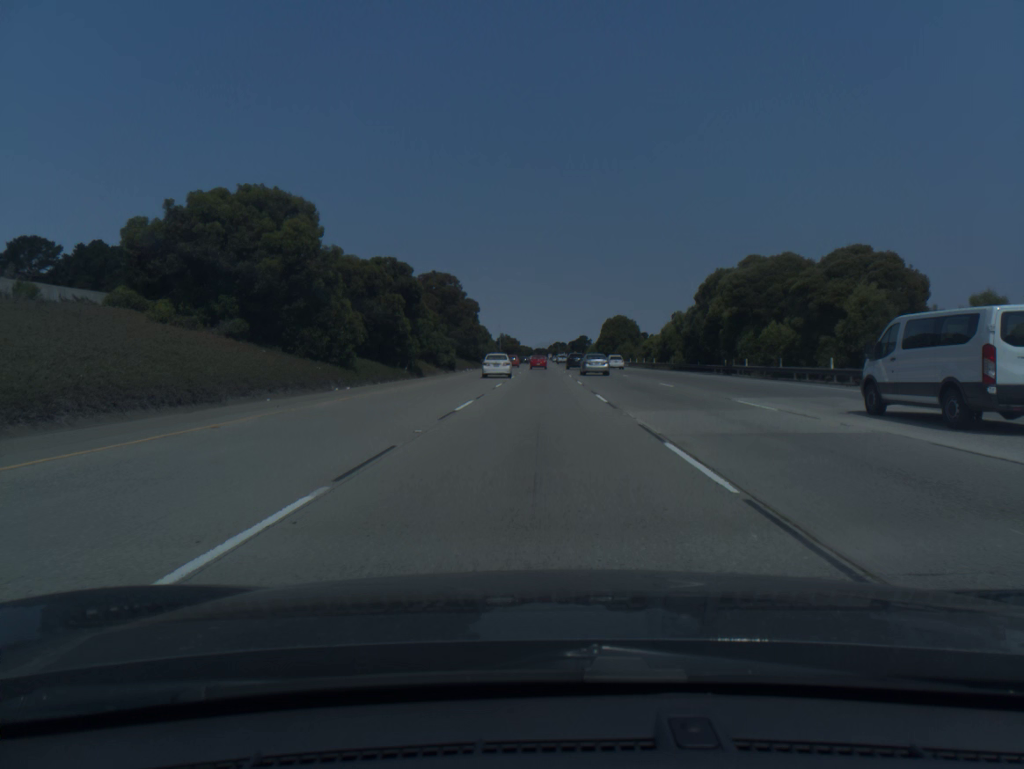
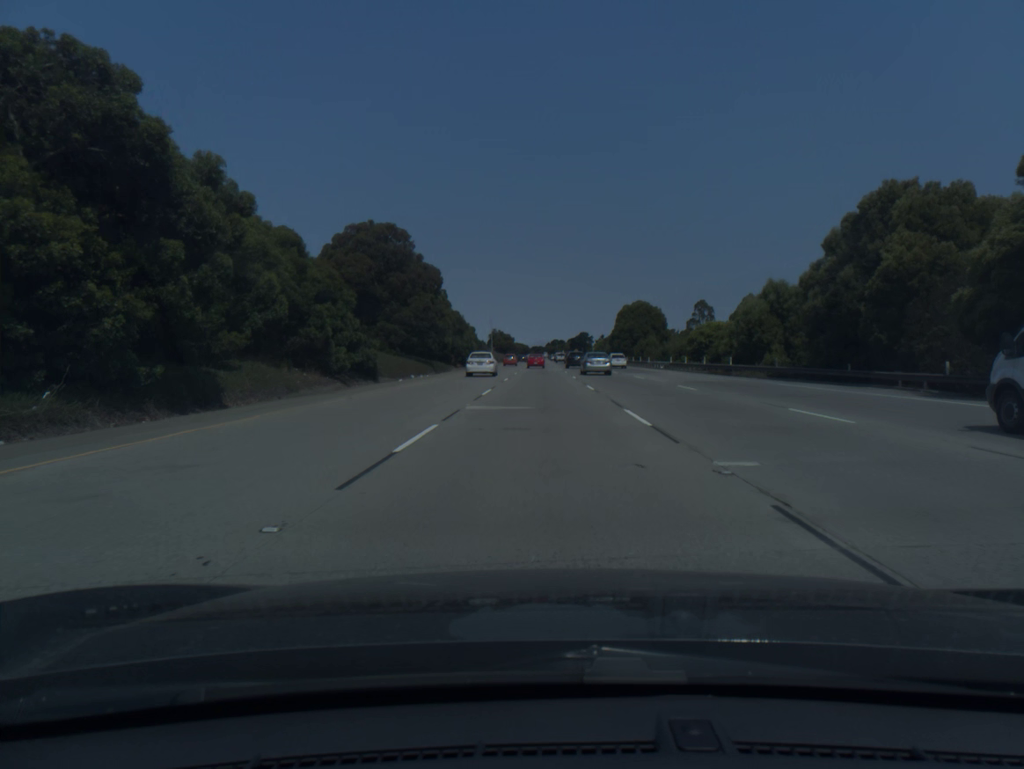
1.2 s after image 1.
(+0.1, +37.2) m; 0°
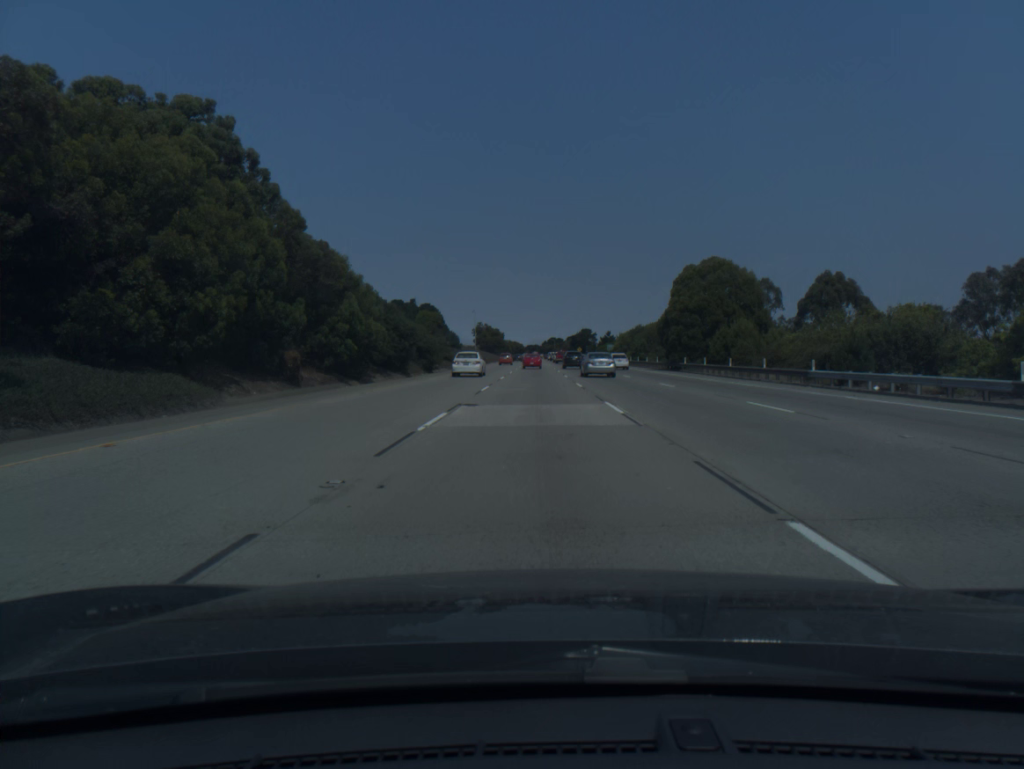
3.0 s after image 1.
(+0.1, +55.6) m; 0°
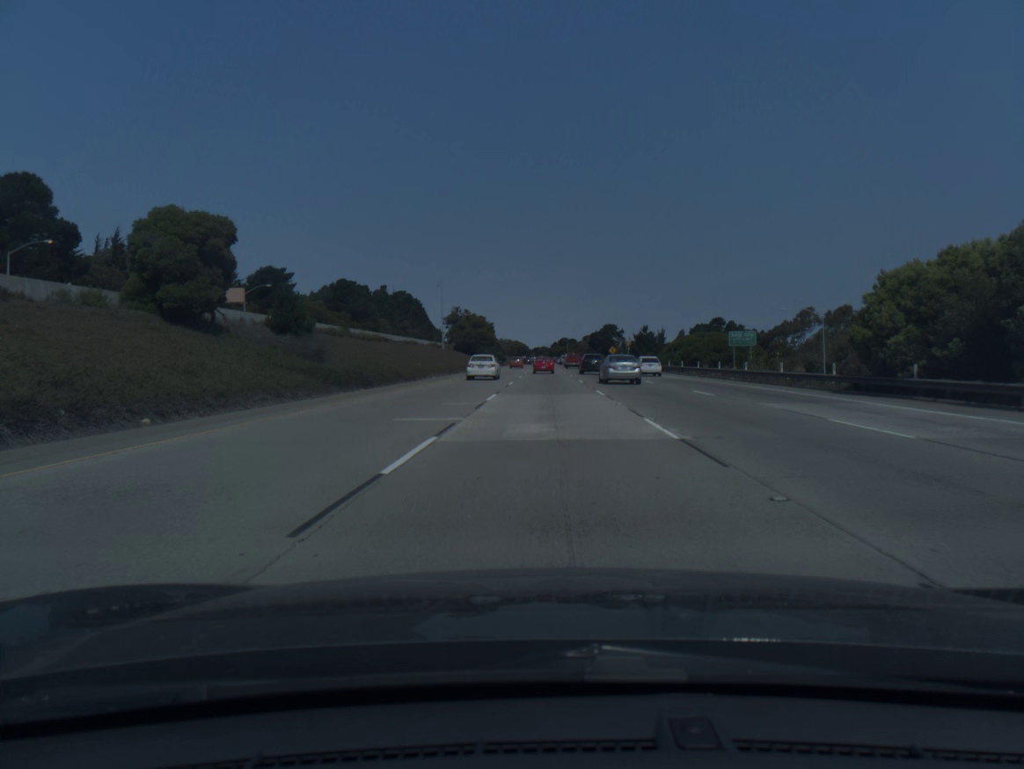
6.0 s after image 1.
(-0.7, +92.3) m; -1°
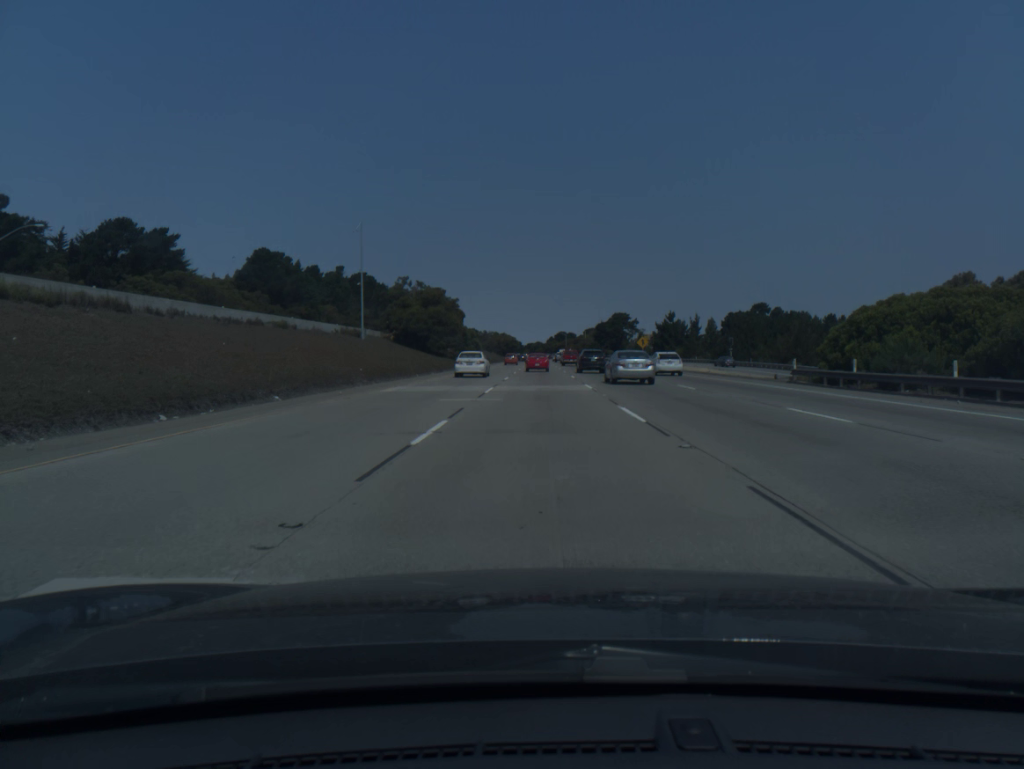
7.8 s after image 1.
(+0.3, +56.2) m; 0°
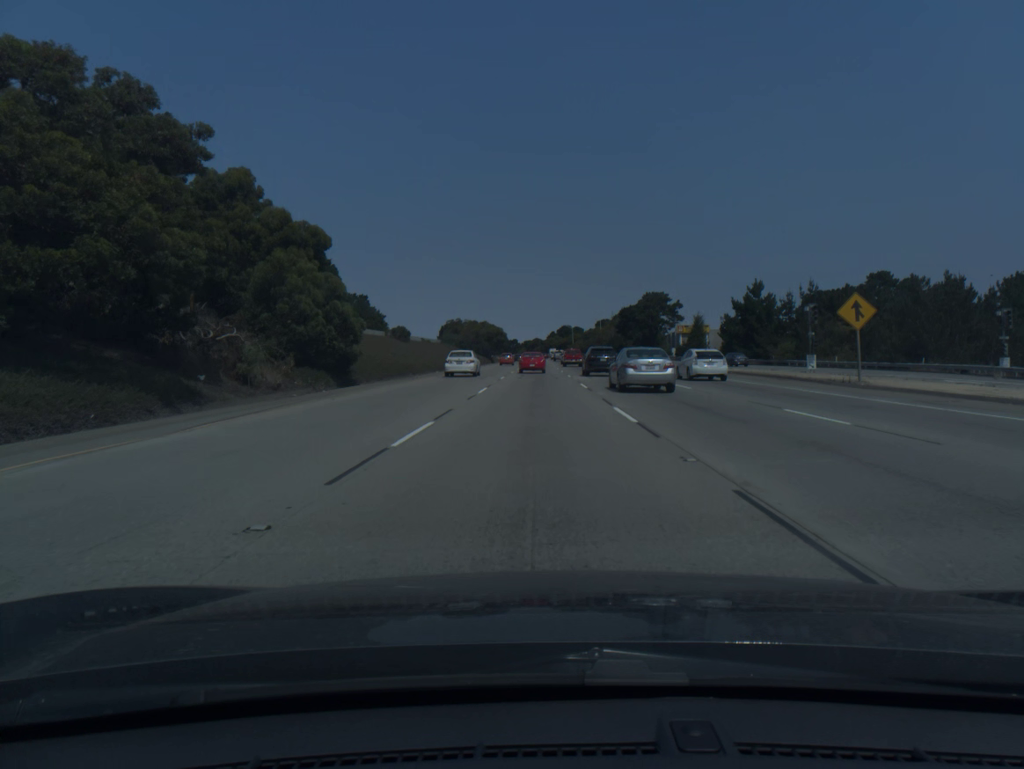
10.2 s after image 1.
(+0.1, +73.3) m; 0°
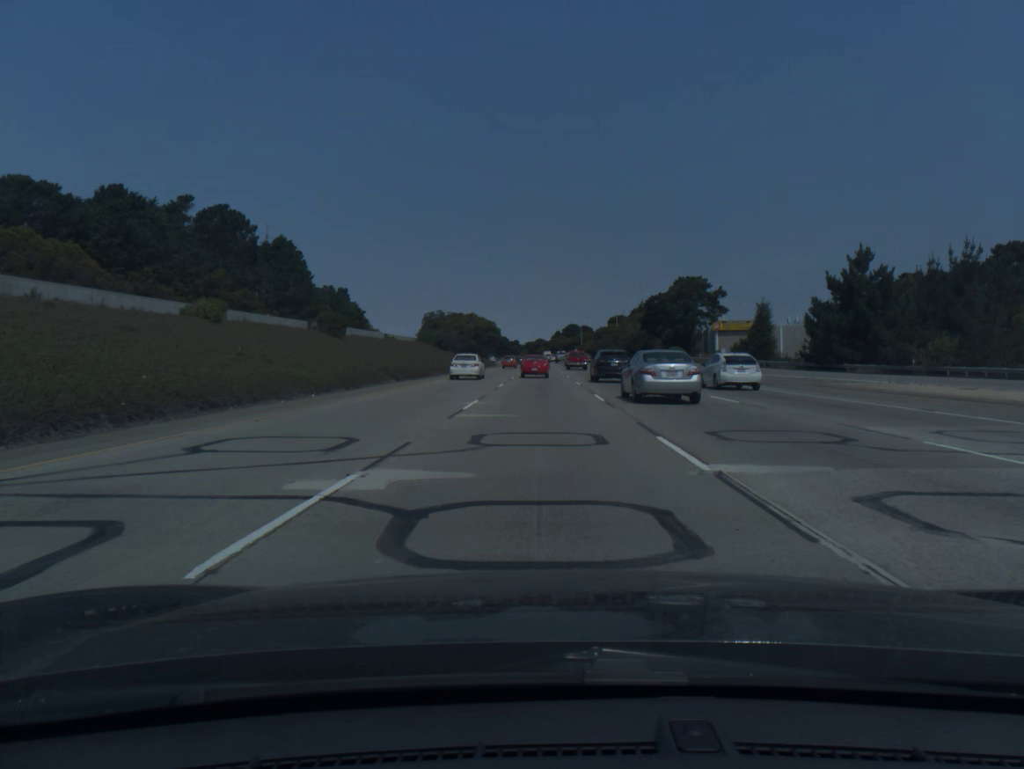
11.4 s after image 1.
(-0.1, +35.3) m; 0°
